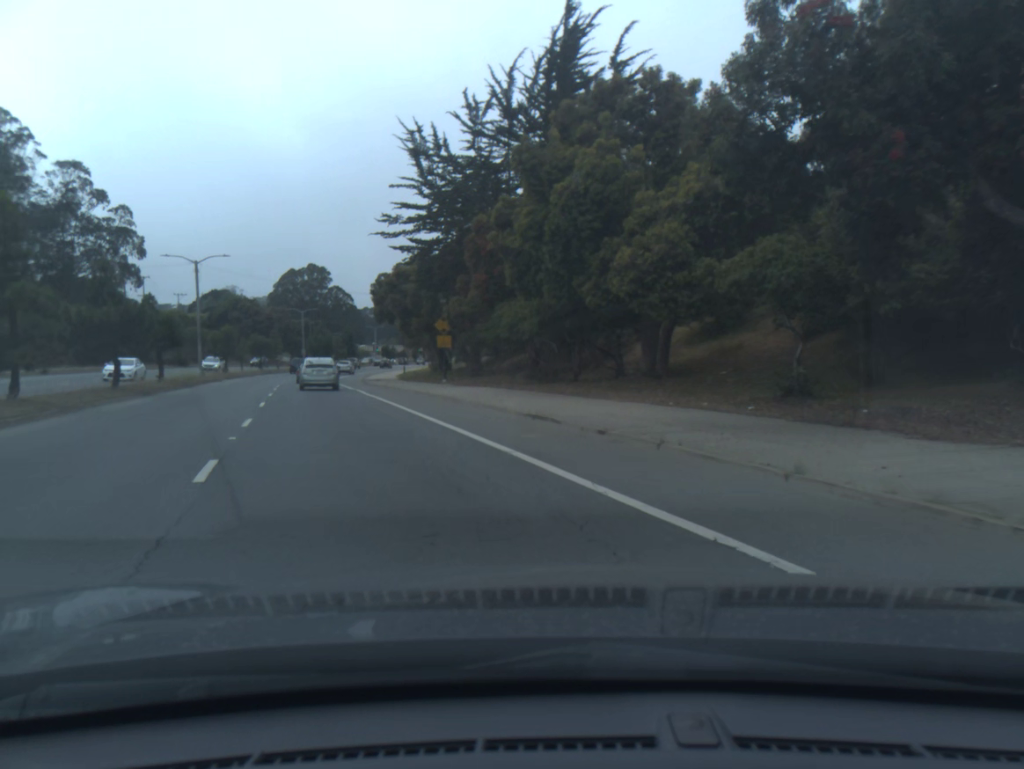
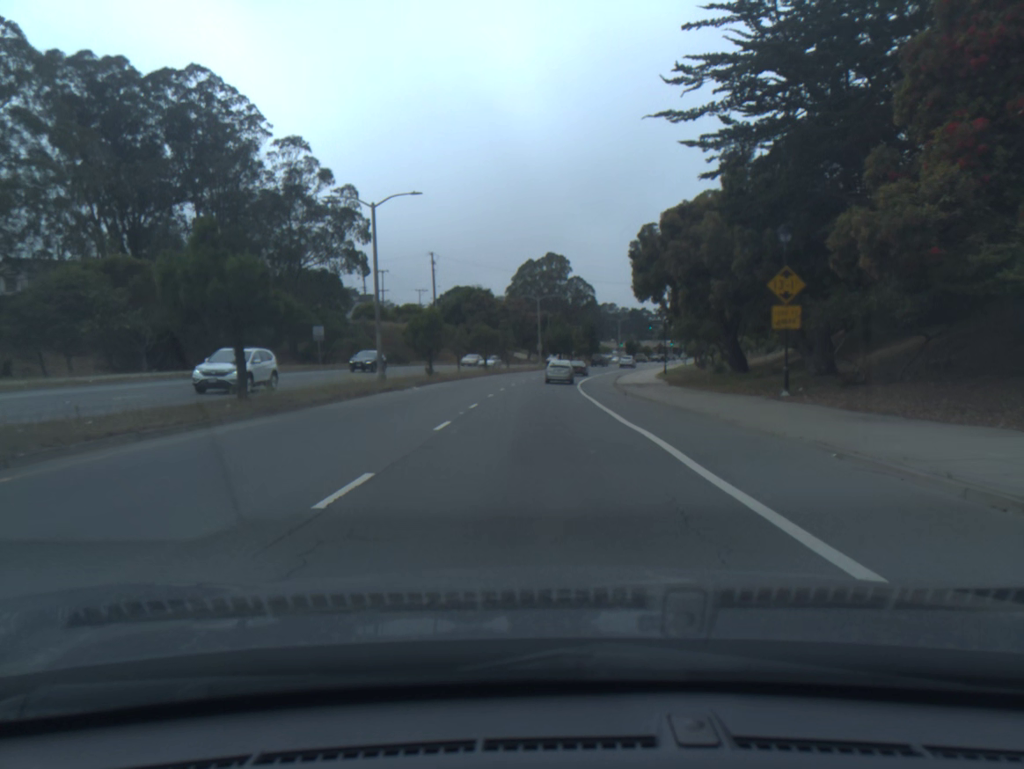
(-4.1, +23.2) m; -12°
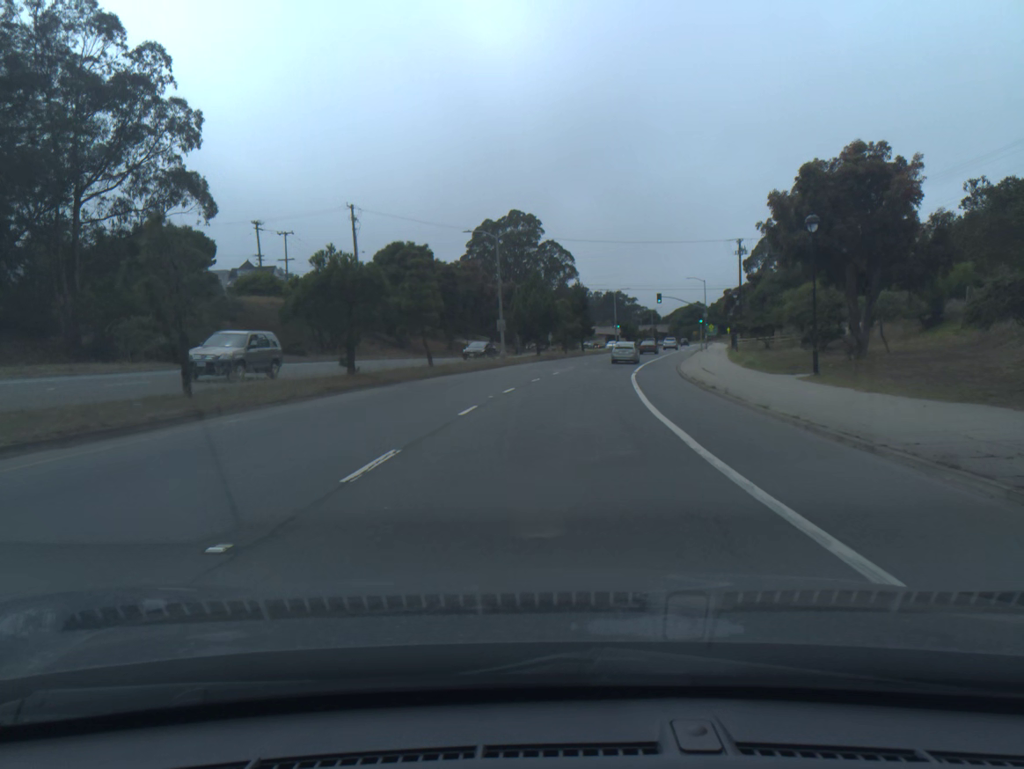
(+0.1, +42.8) m; +2°
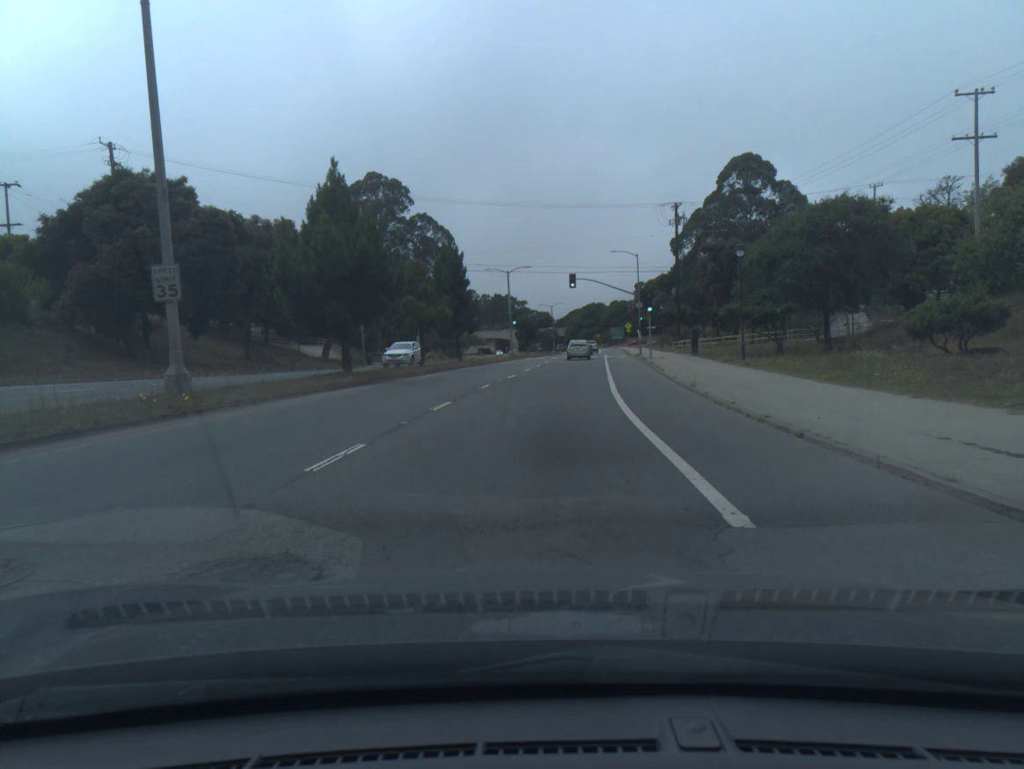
(+2.4, +35.8) m; +8°
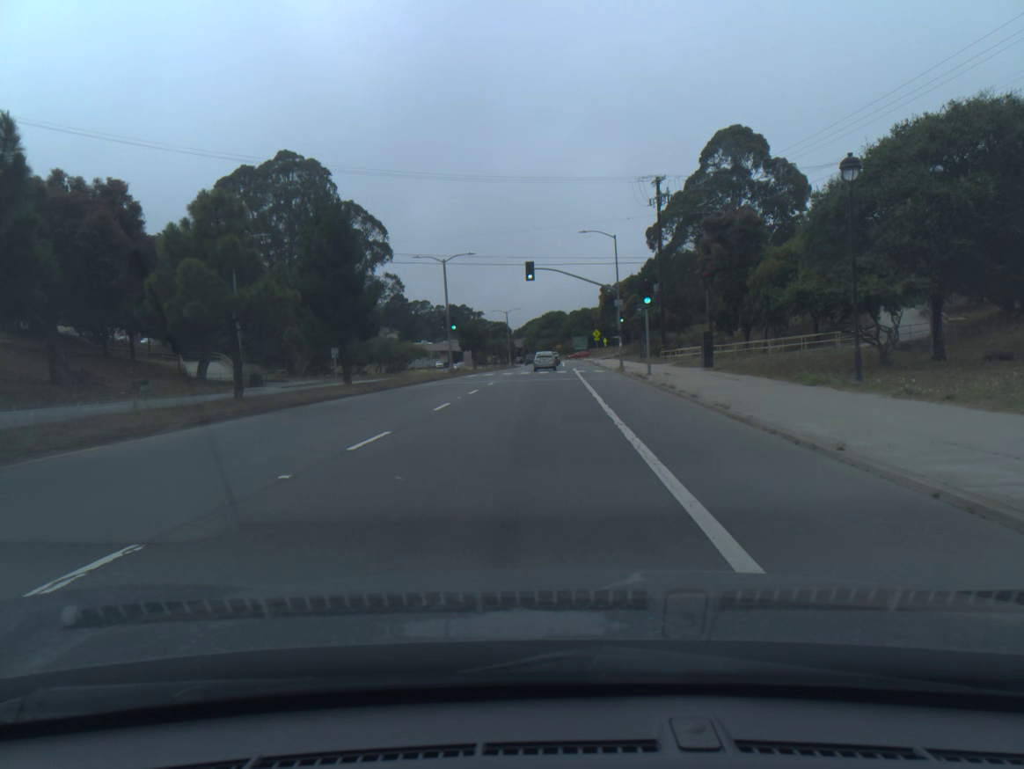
(+0.6, +18.8) m; +3°
